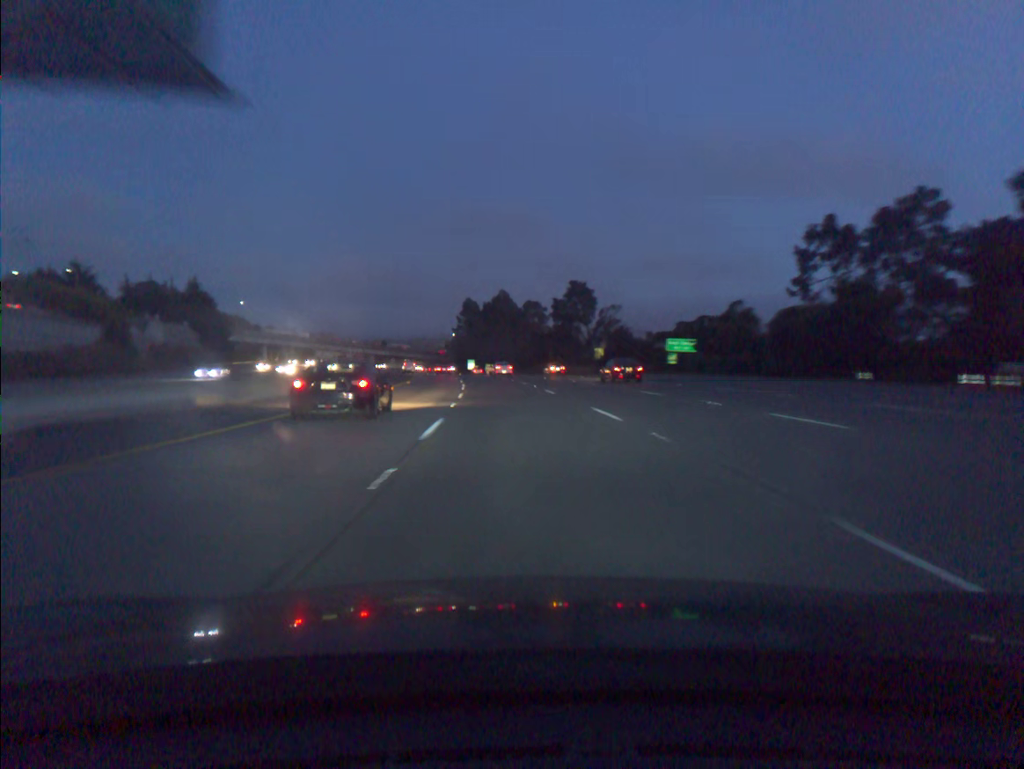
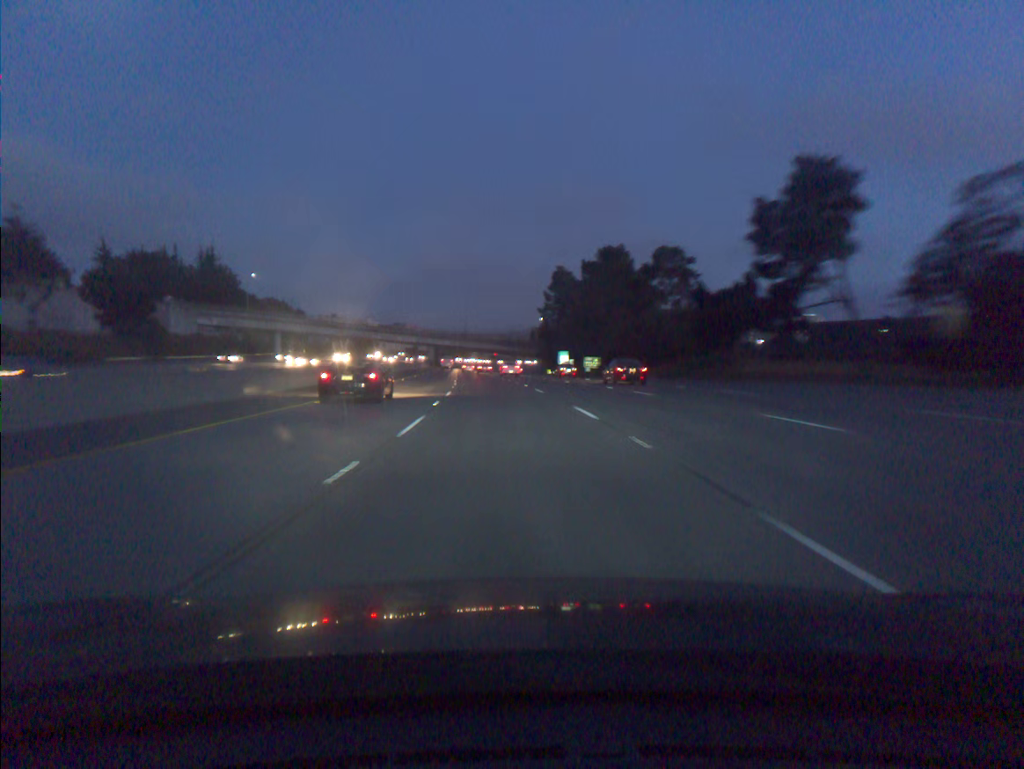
(-3.8, +72.9) m; -7°
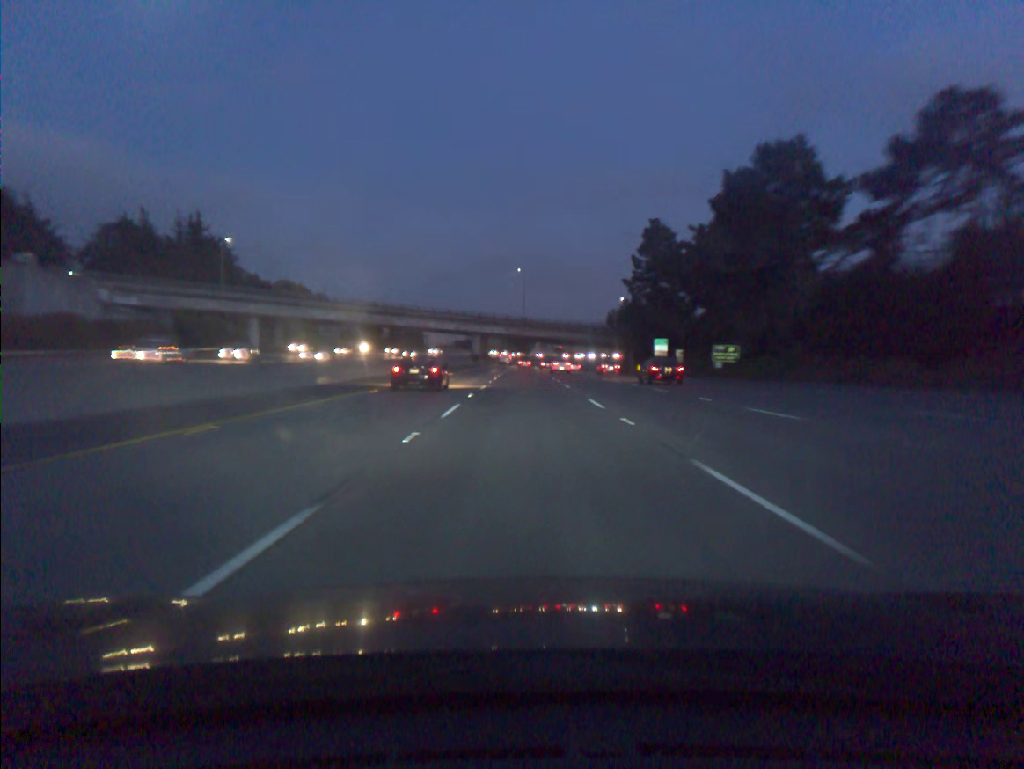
(-2.6, +55.0) m; -5°
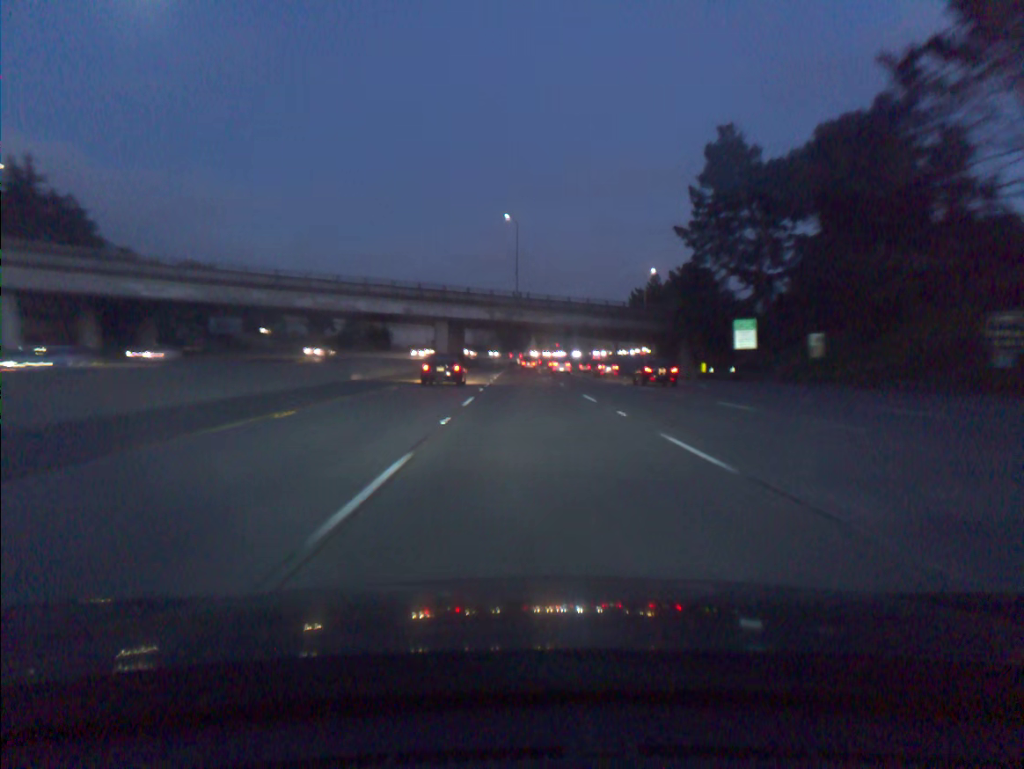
(+0.1, +54.6) m; +1°
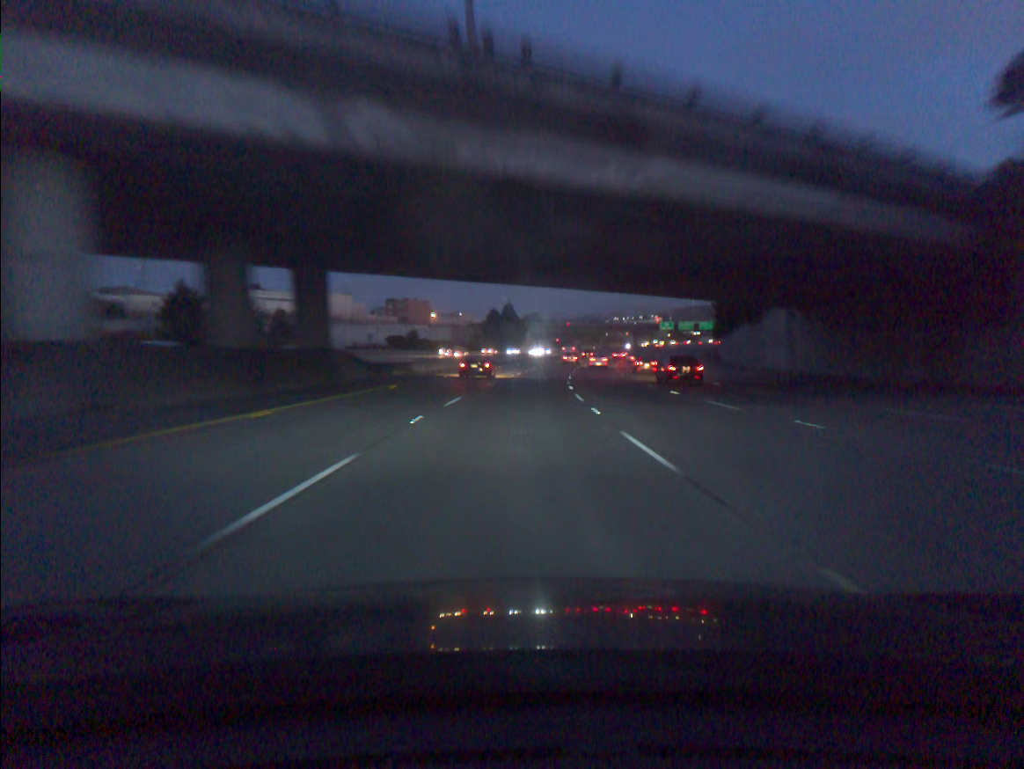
(+0.6, +72.9) m; 0°
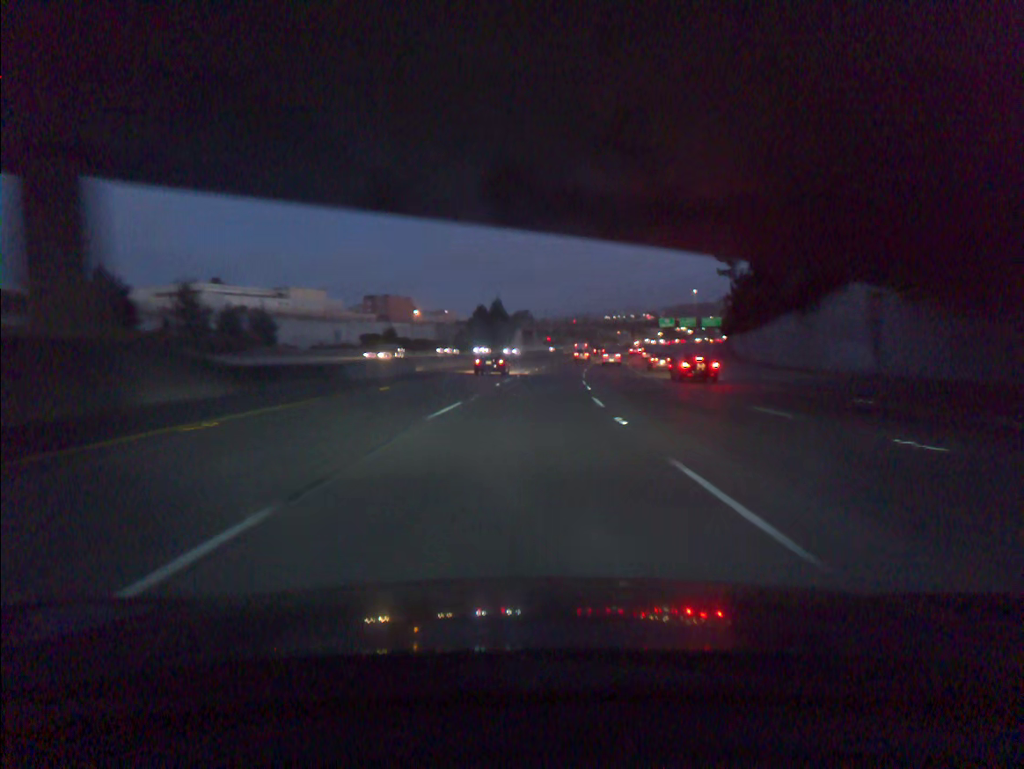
(+0.1, +18.3) m; +1°
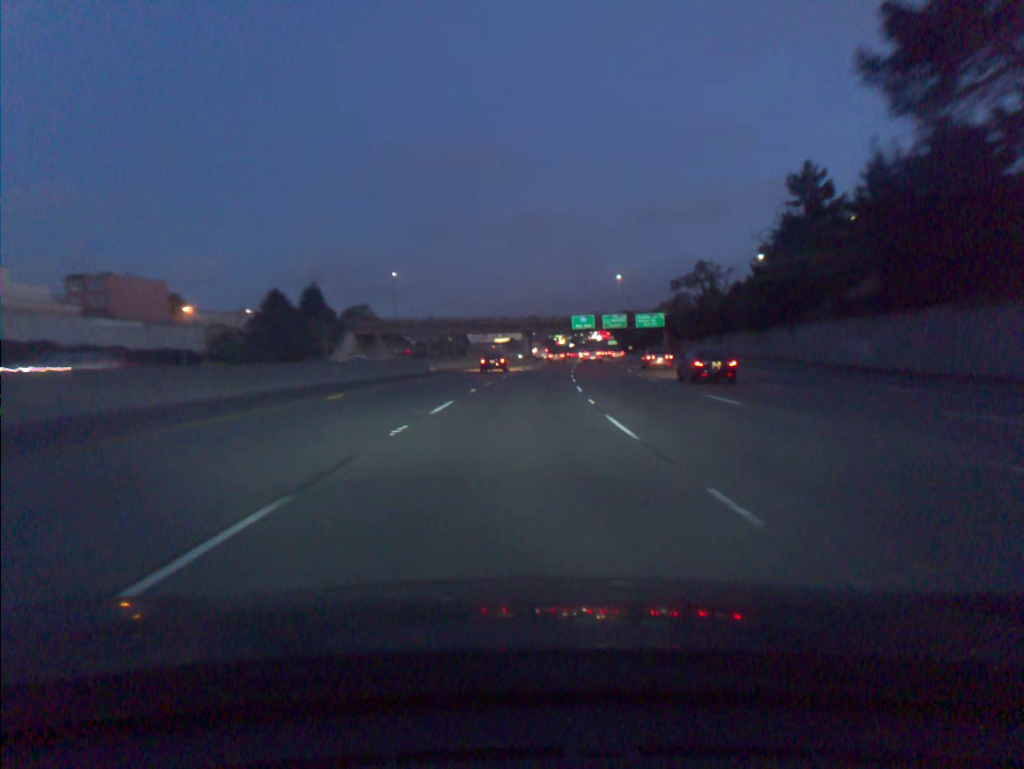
(+7.3, +90.9) m; +9°
